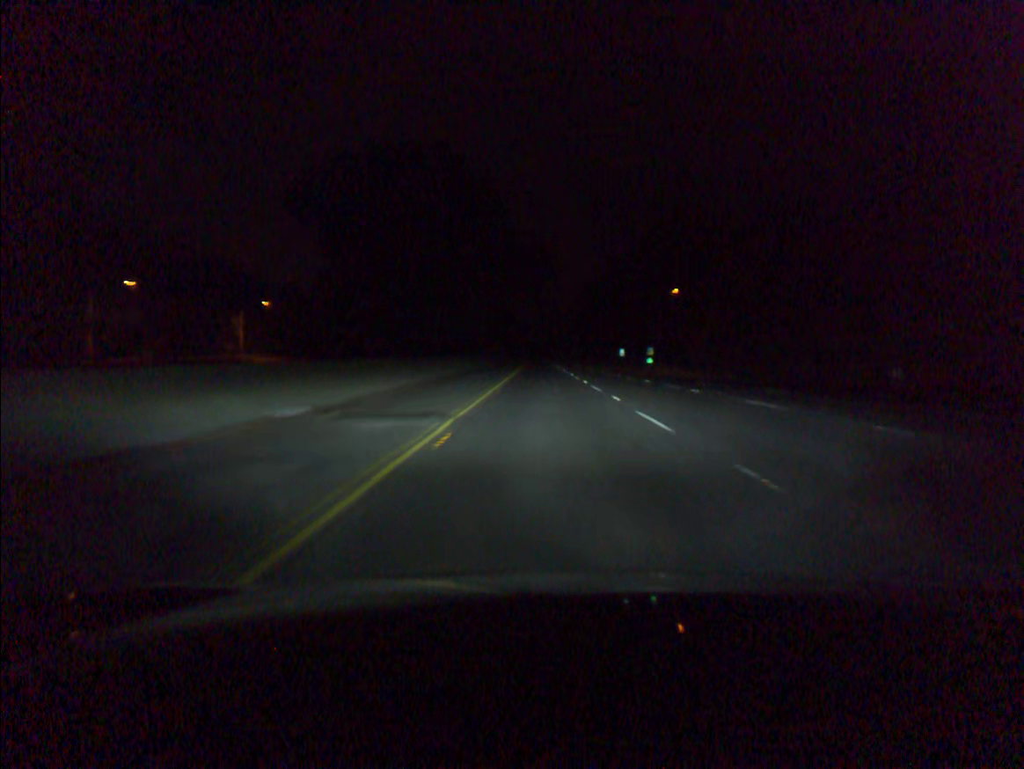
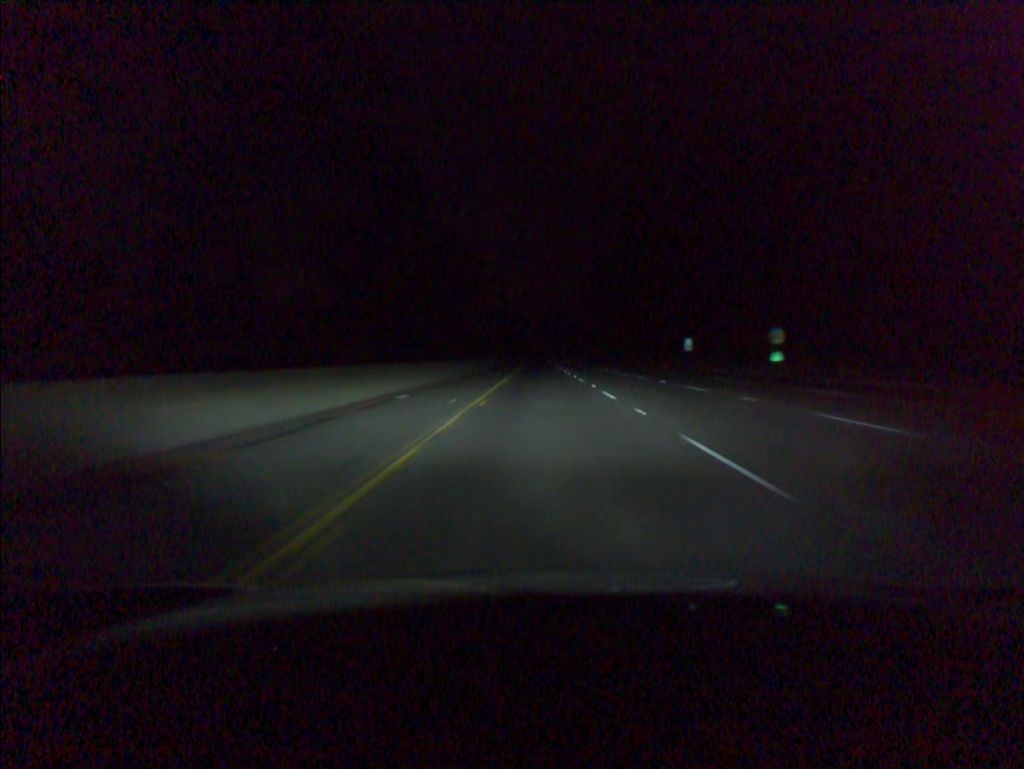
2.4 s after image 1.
(-0.3, +78.6) m; 0°
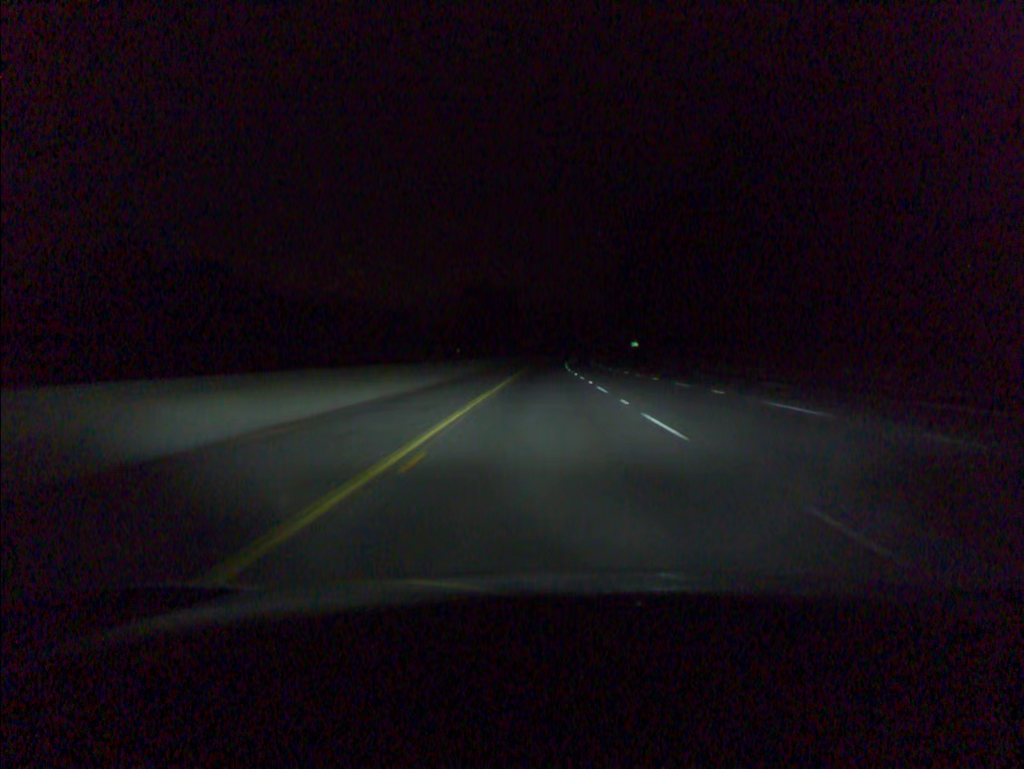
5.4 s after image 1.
(-0.5, +98.2) m; 0°
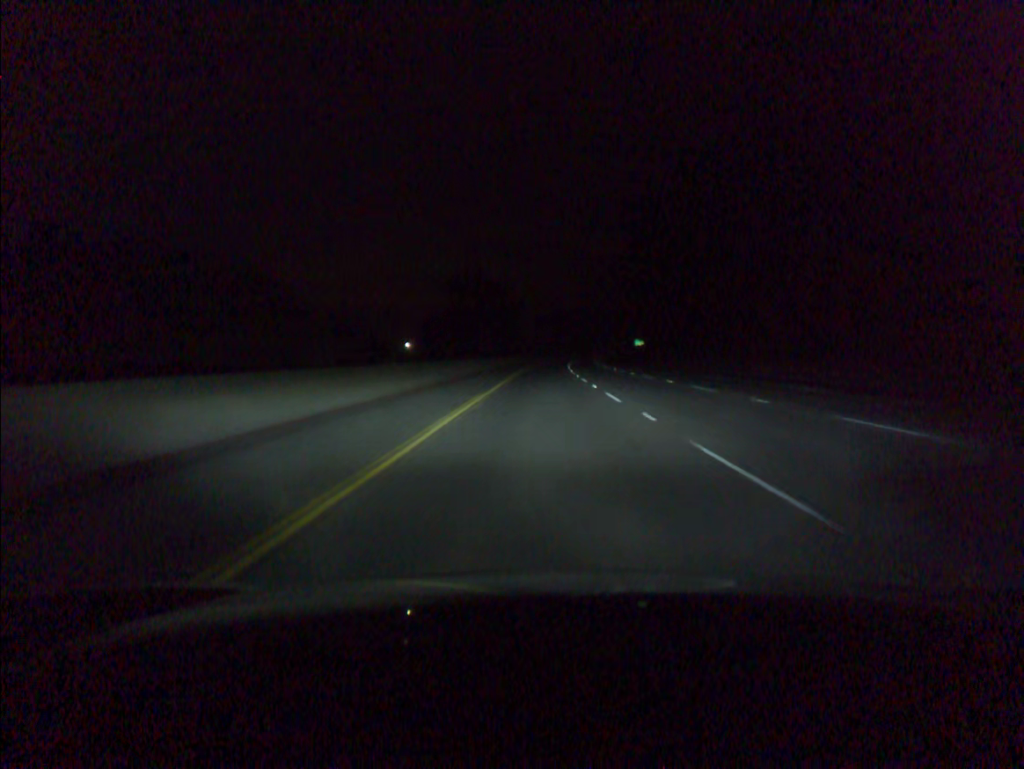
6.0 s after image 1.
(0.0, +19.6) m; 0°
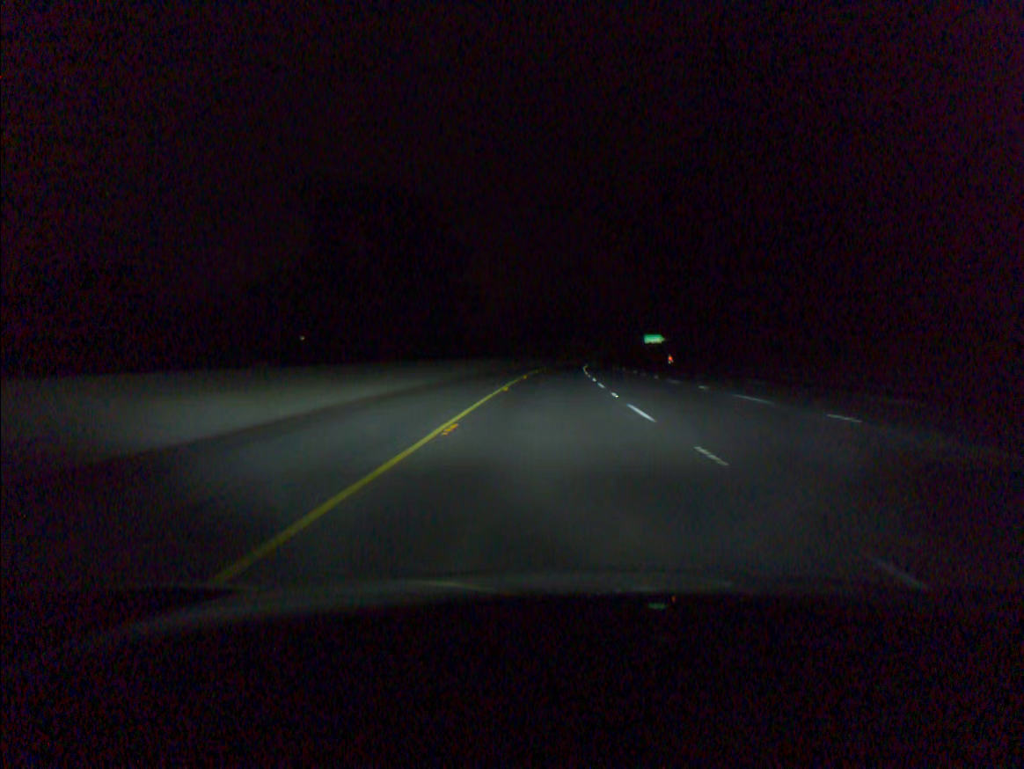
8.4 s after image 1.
(+0.6, +78.6) m; +1°
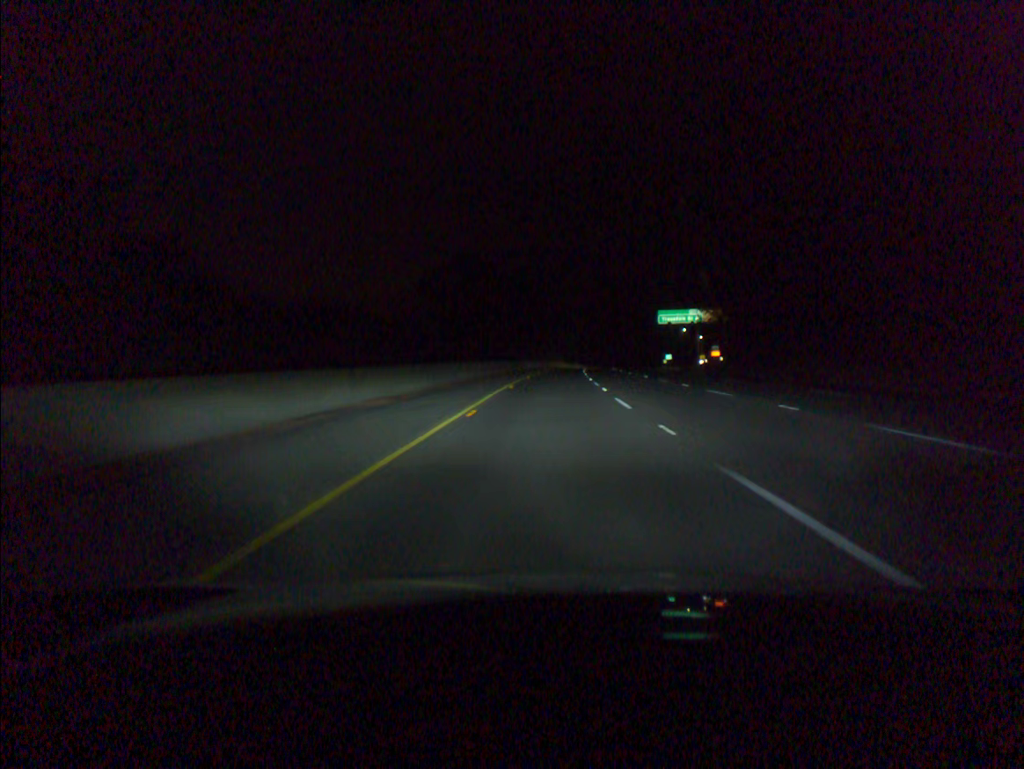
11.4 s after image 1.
(+3.5, +98.2) m; +4°
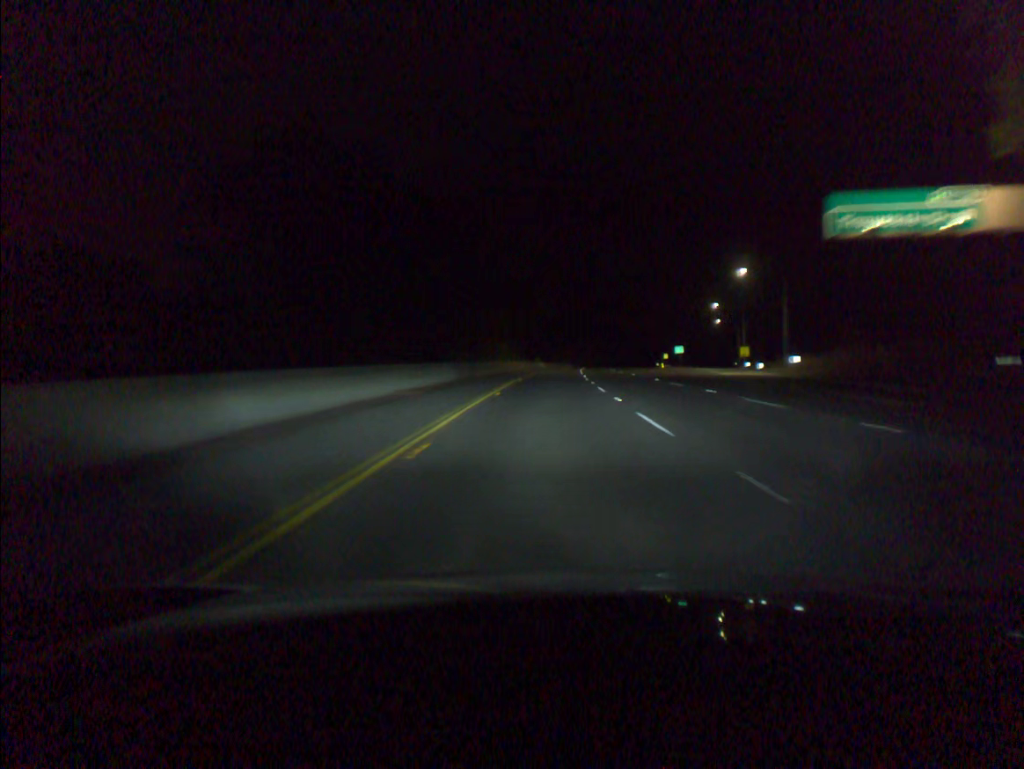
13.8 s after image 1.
(+2.3, +79.0) m; +3°
